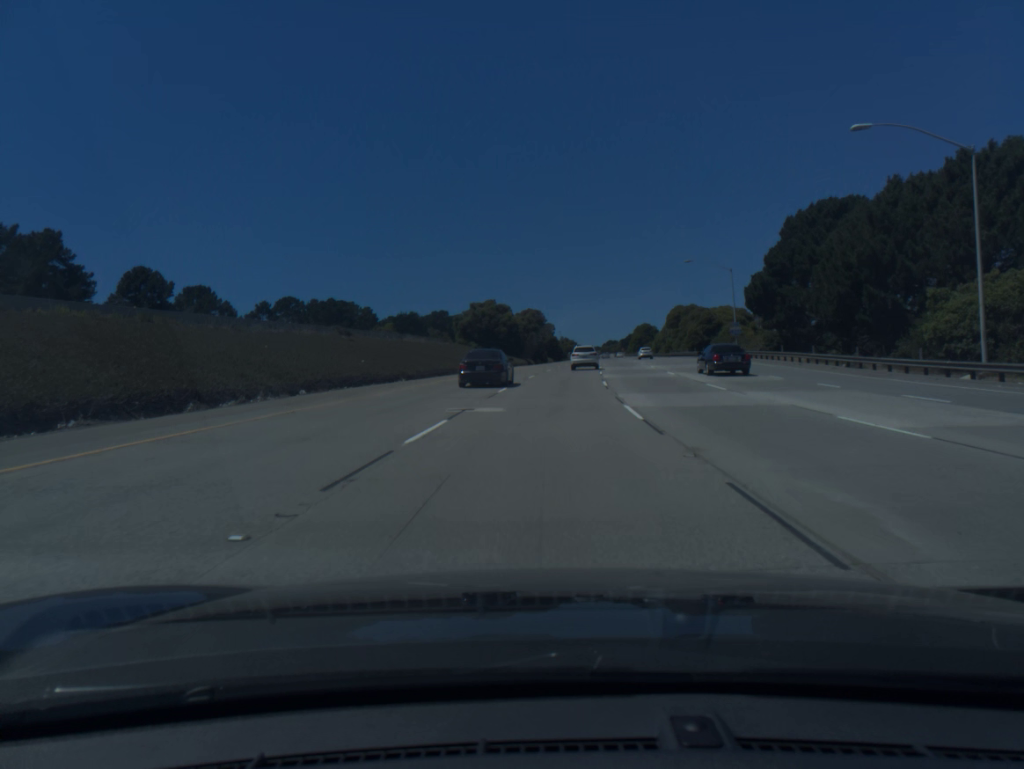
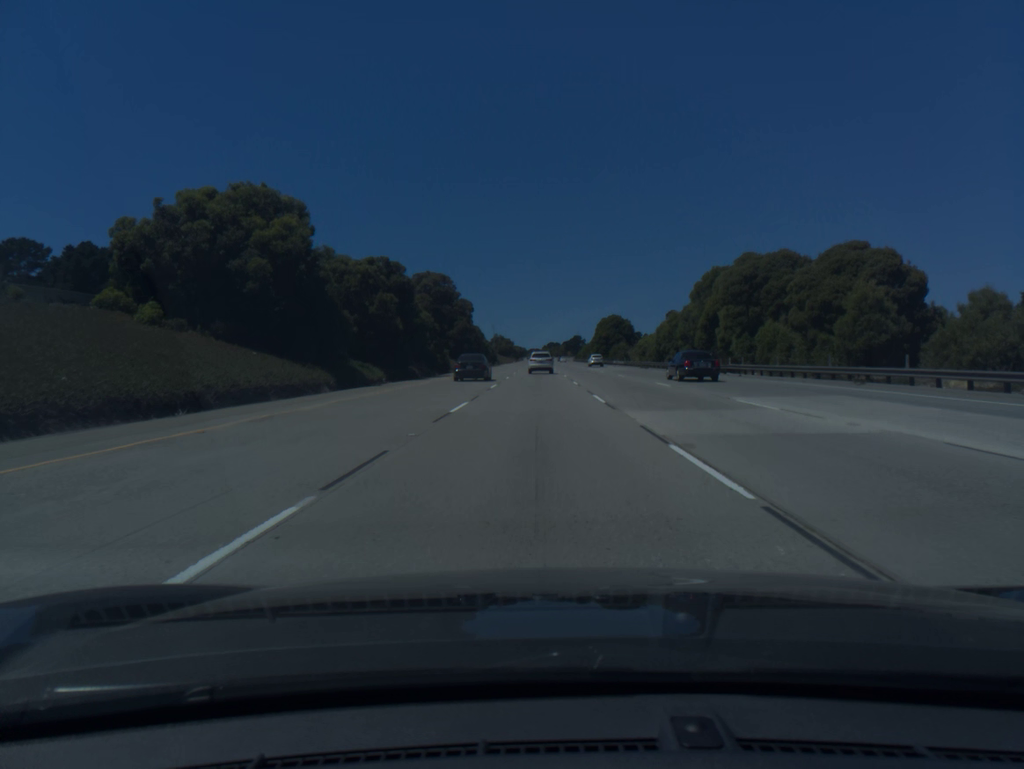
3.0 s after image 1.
(+4.2, +80.9) m; +5°
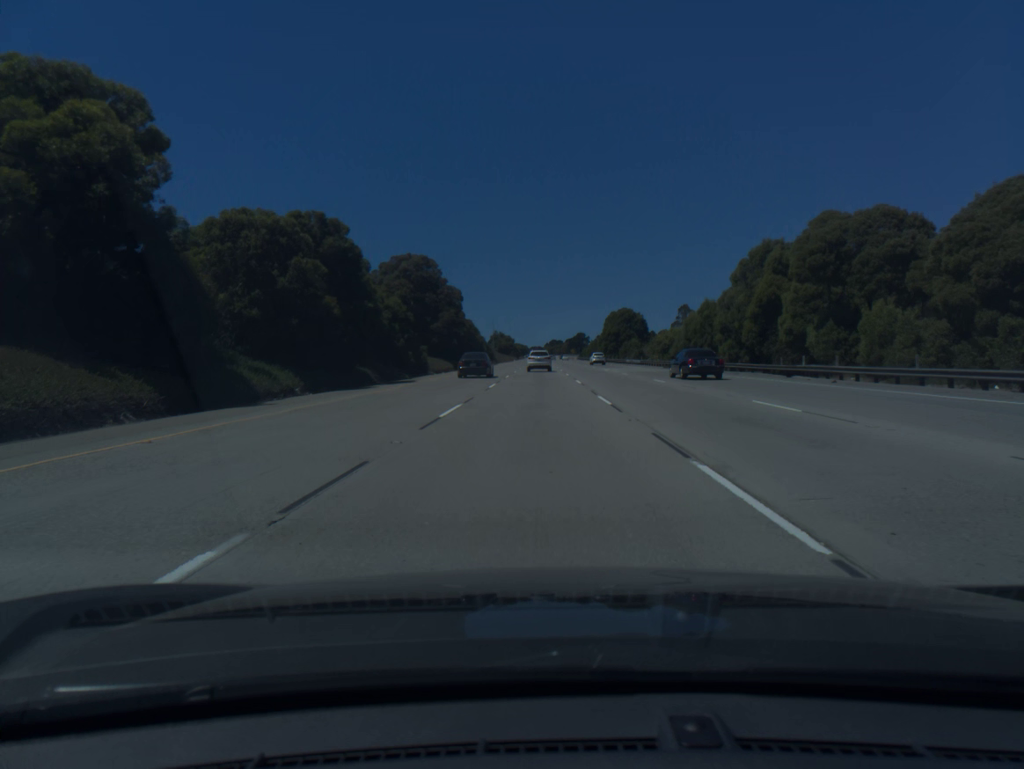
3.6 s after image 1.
(0.0, +16.3) m; 0°
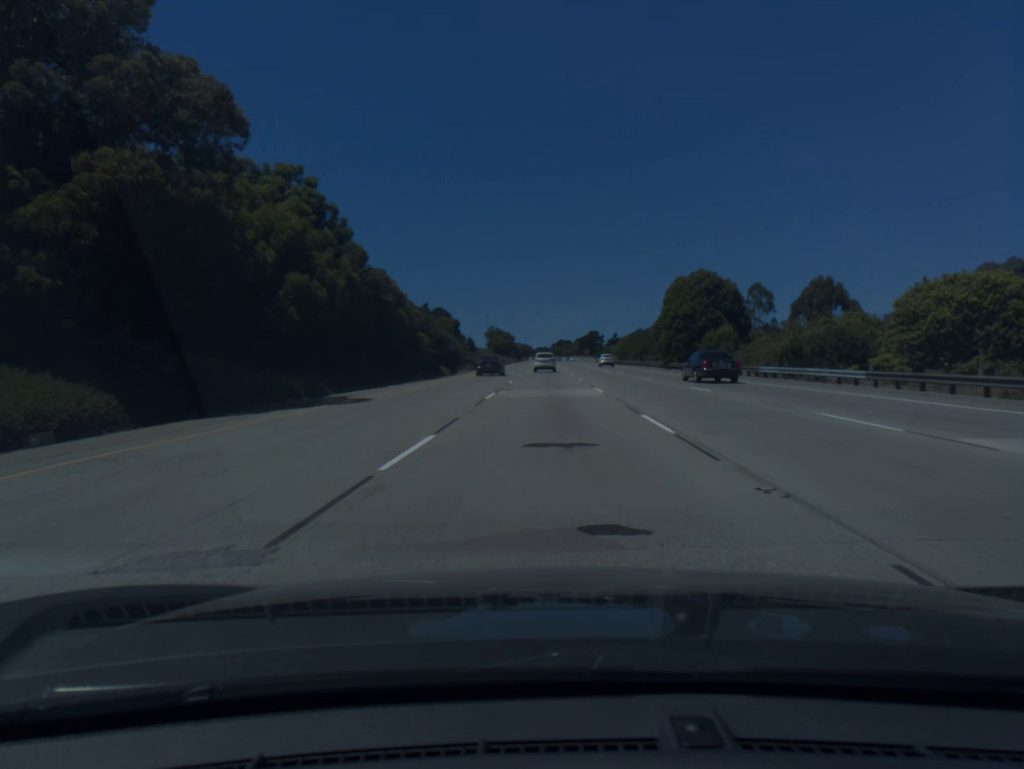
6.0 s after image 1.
(-0.4, +65.8) m; -1°
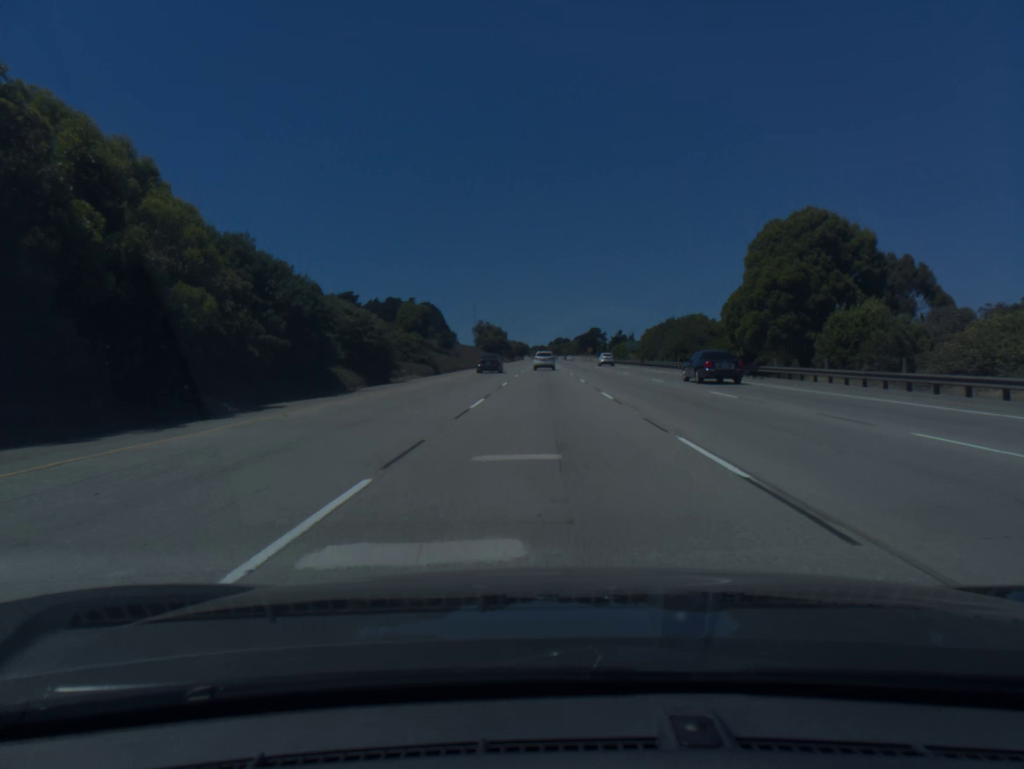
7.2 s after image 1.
(0.0, +33.4) m; 0°
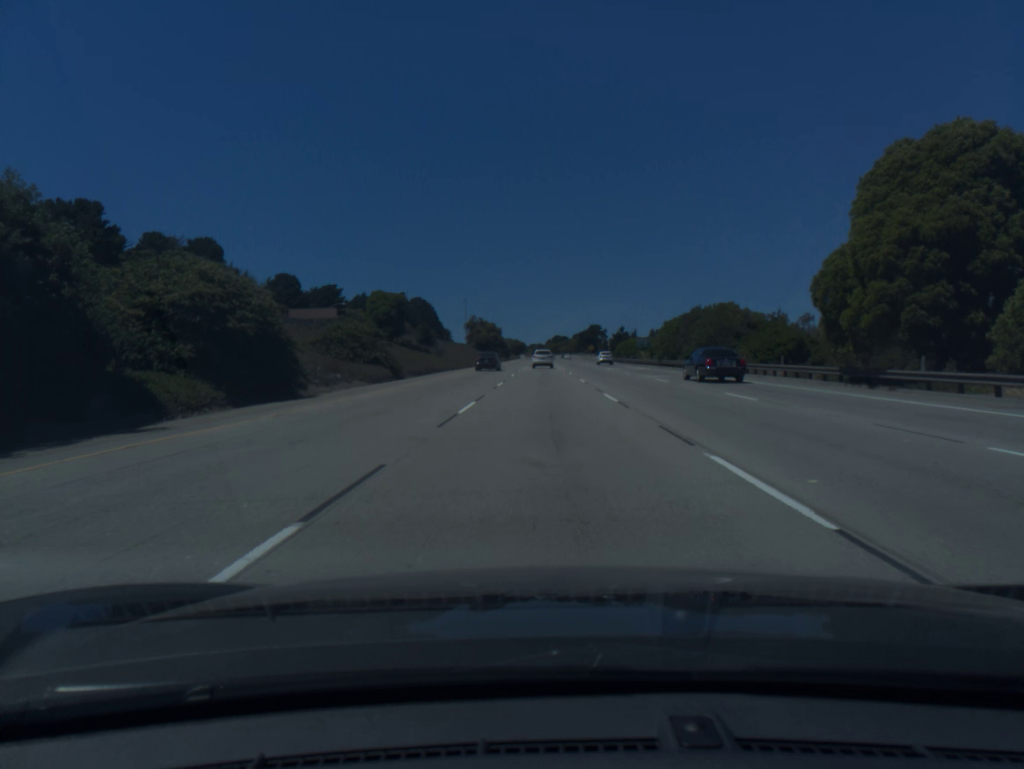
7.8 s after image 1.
(0.0, +16.9) m; 0°
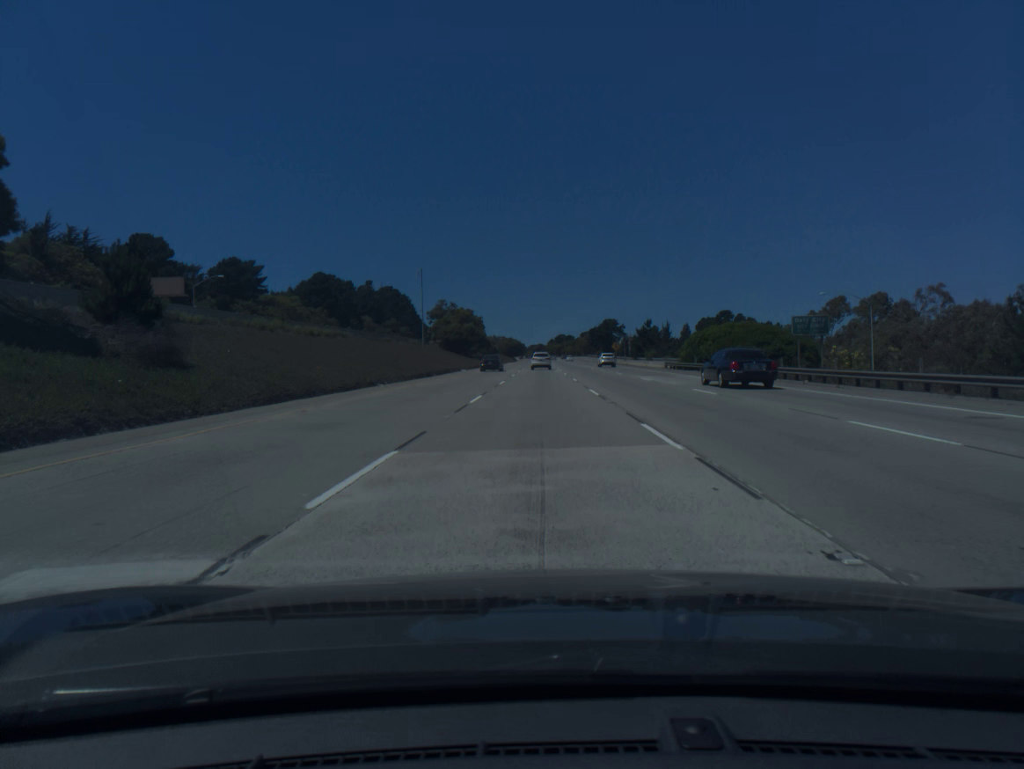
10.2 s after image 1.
(+0.2, +68.5) m; 0°
